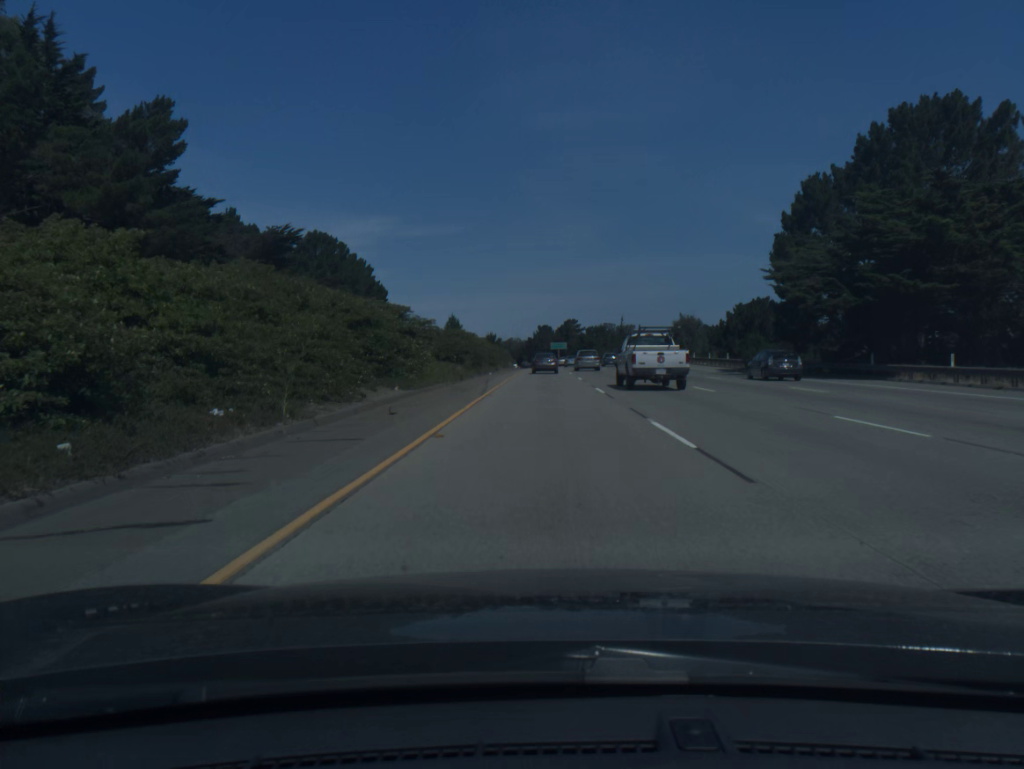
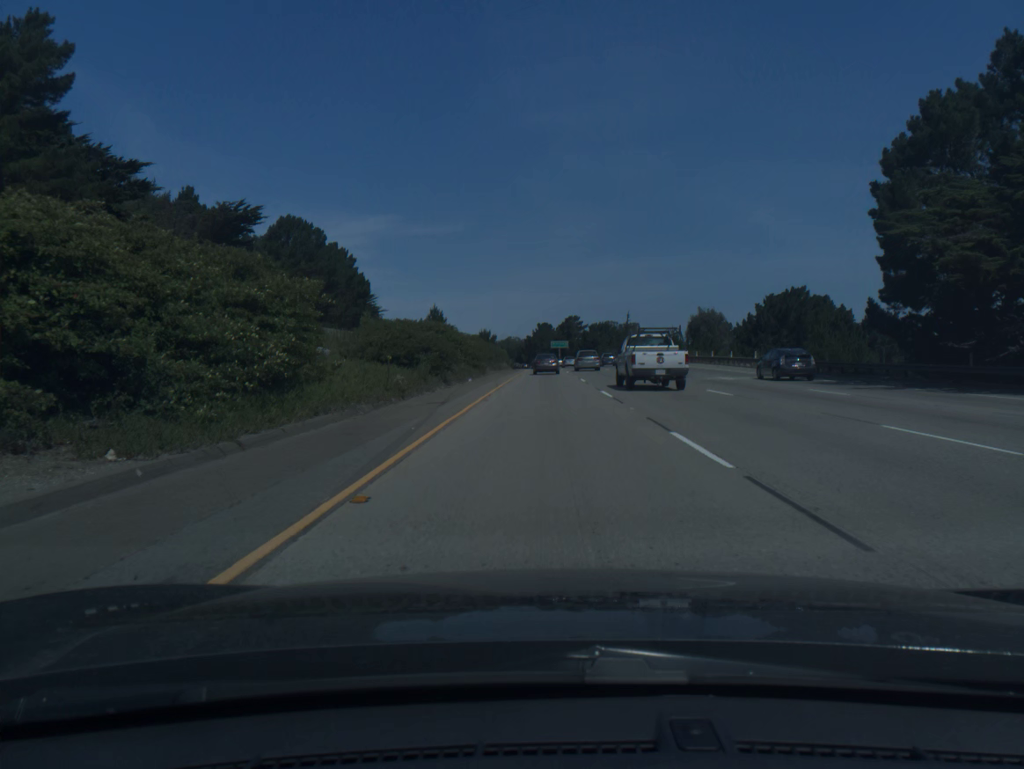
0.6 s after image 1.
(0.0, +16.6) m; 0°
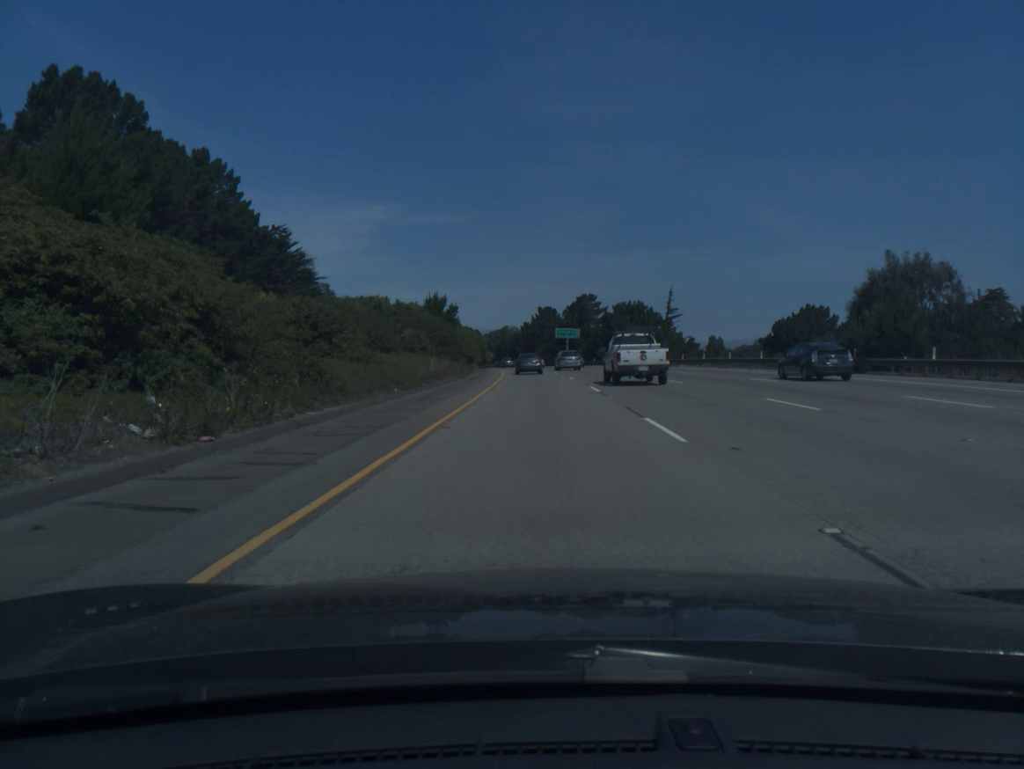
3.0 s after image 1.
(+0.3, +66.2) m; 0°
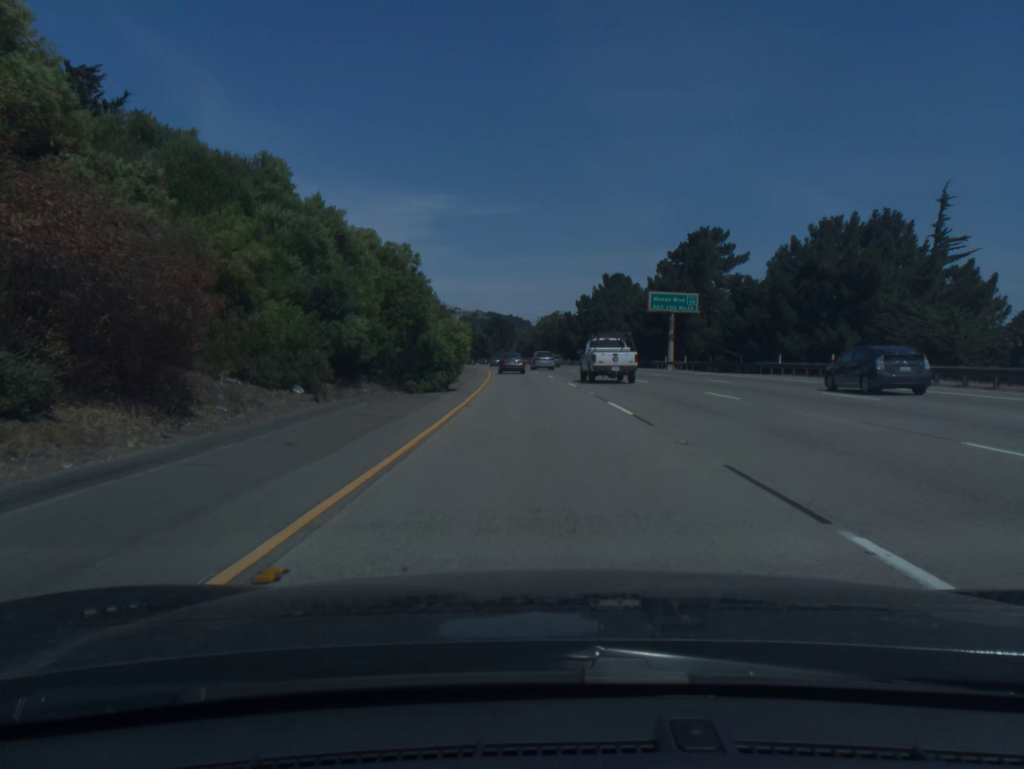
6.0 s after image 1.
(-2.2, +82.0) m; -4°
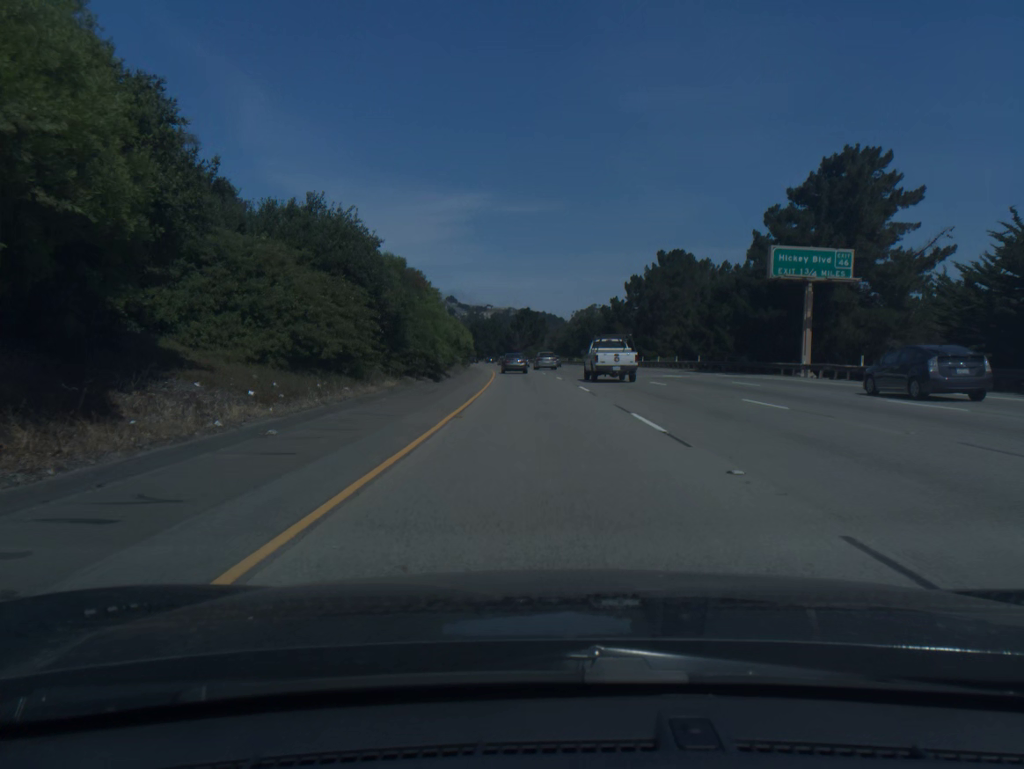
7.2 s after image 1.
(-0.6, +32.7) m; -2°
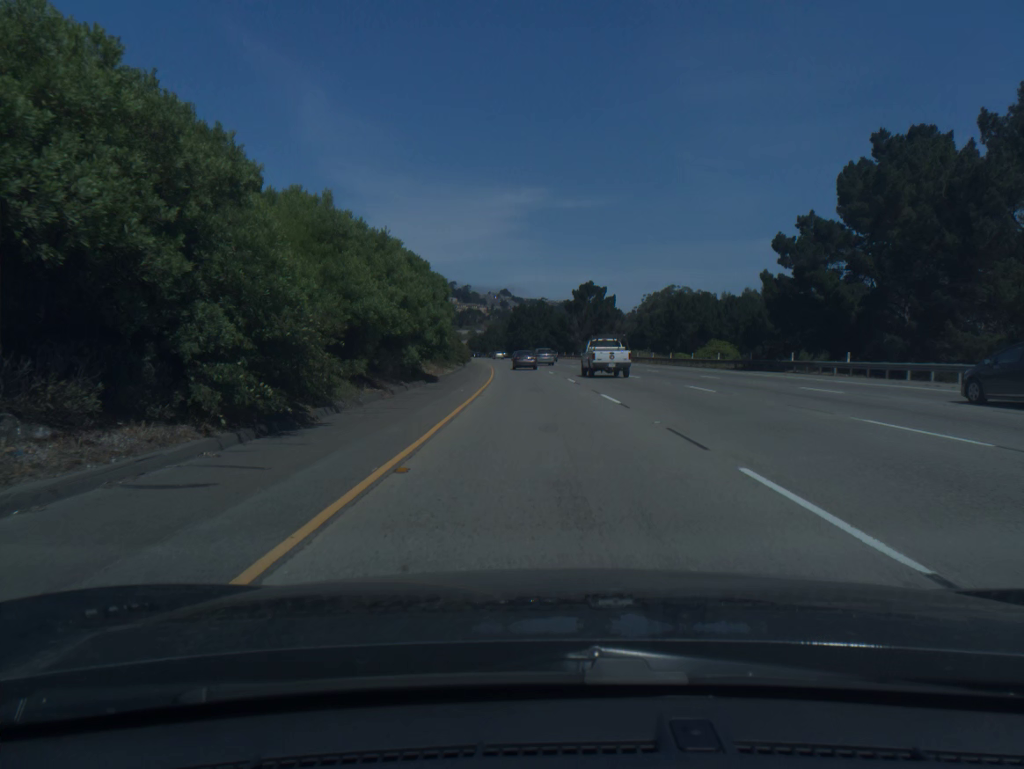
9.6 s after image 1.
(-2.4, +65.7) m; -4°
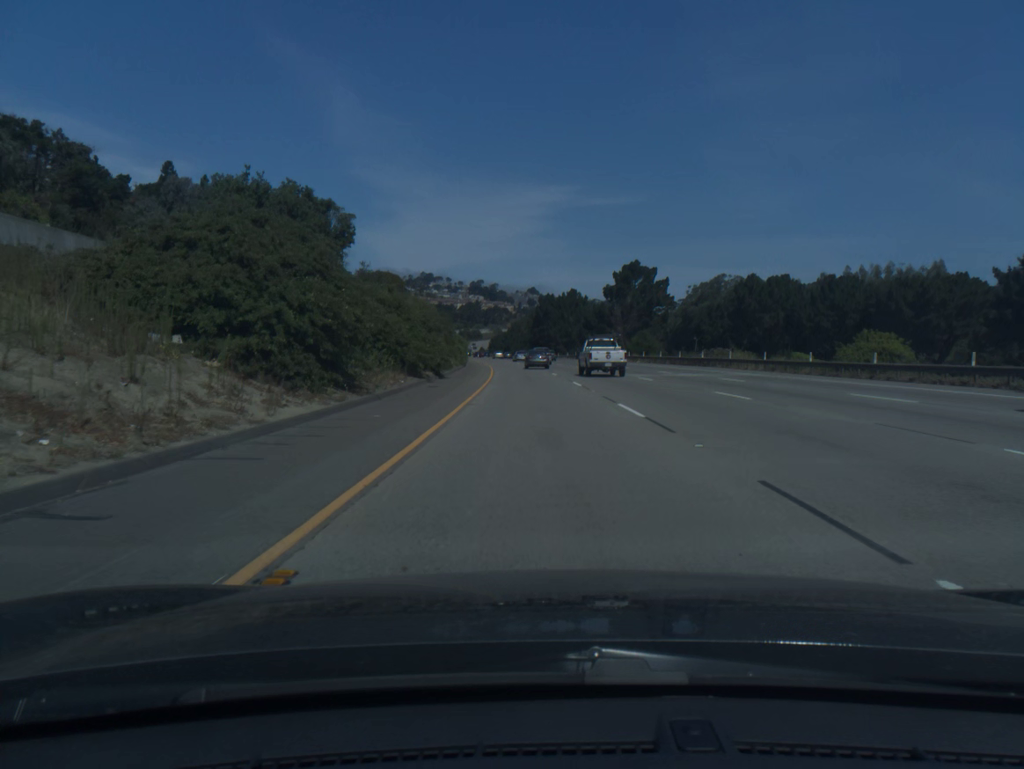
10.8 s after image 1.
(-0.6, +33.1) m; -2°
